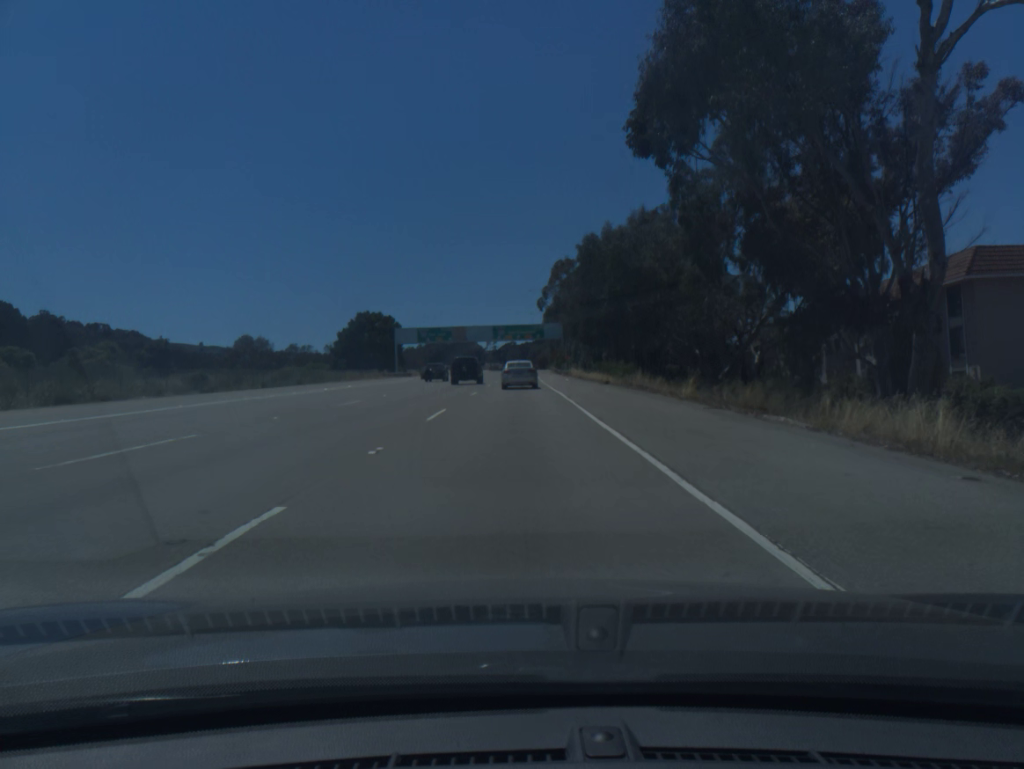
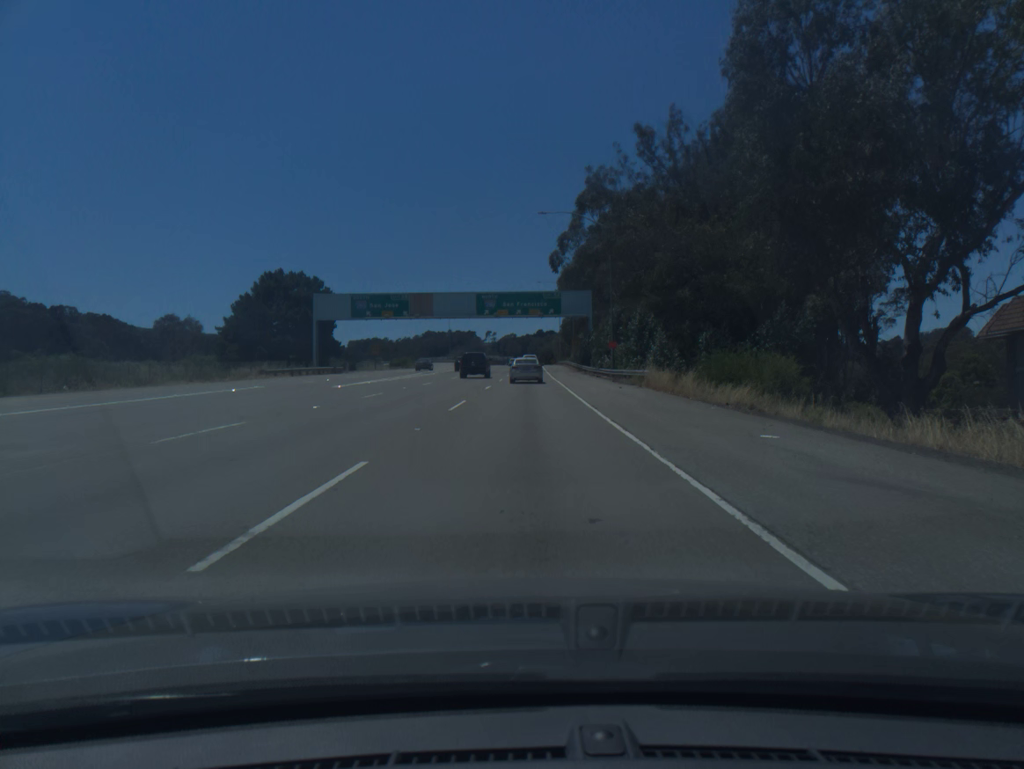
(0.0, +55.5) m; 0°
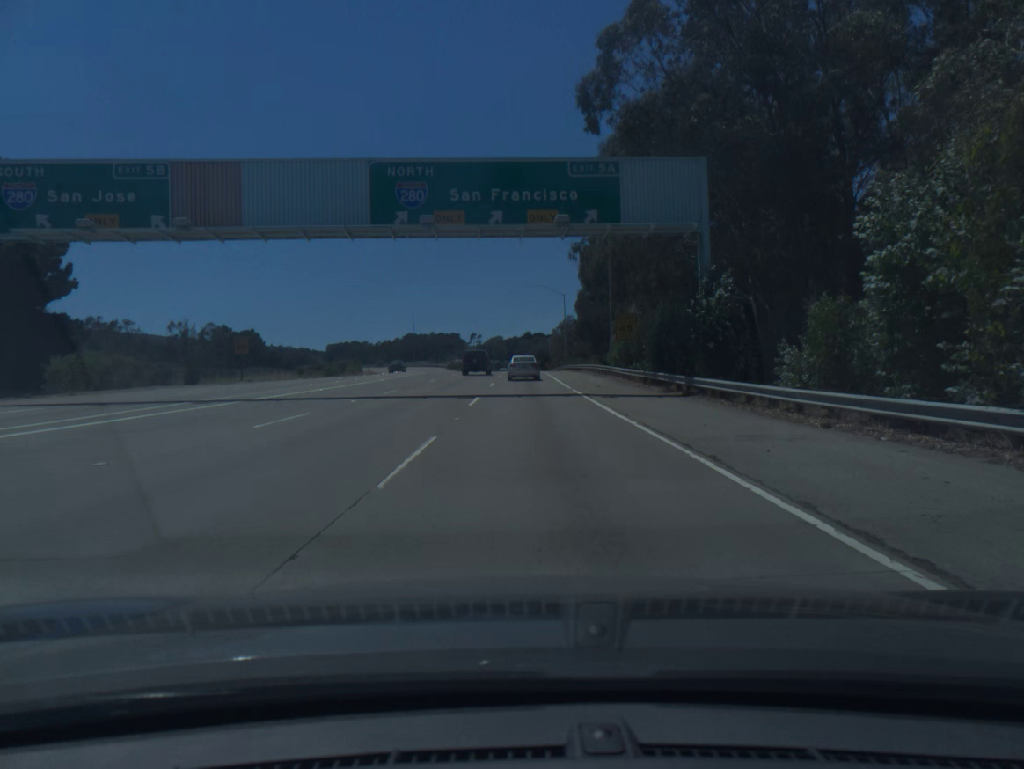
(+0.1, +54.8) m; +1°
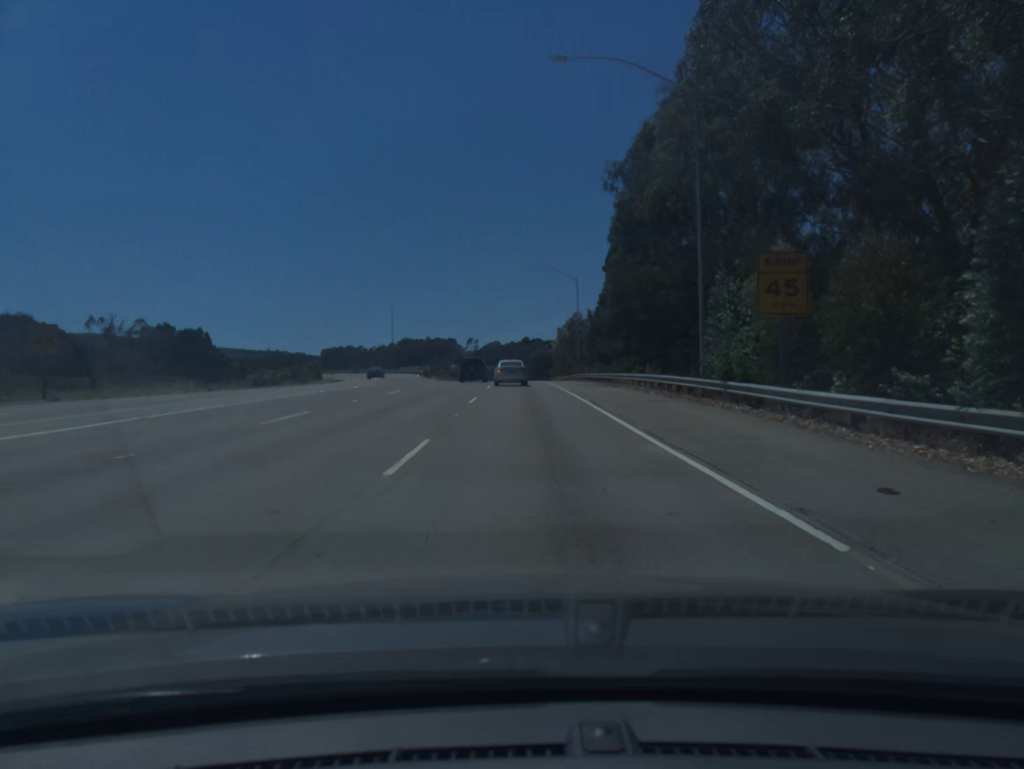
(+0.1, +27.9) m; 0°
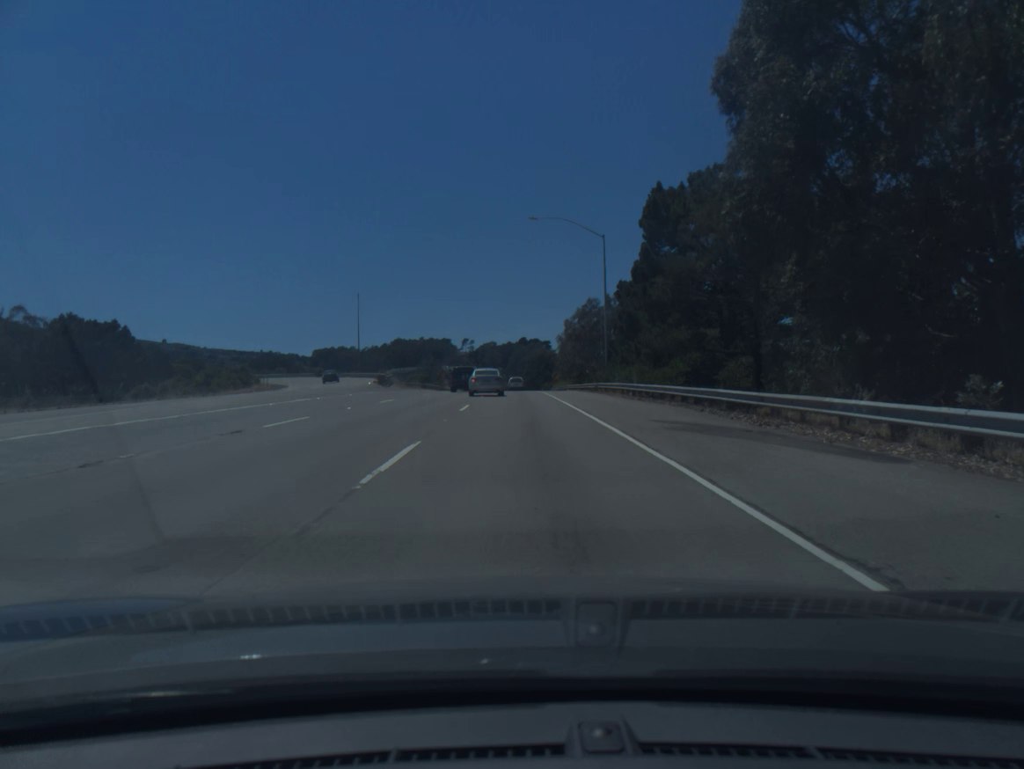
(+0.1, +28.4) m; 0°
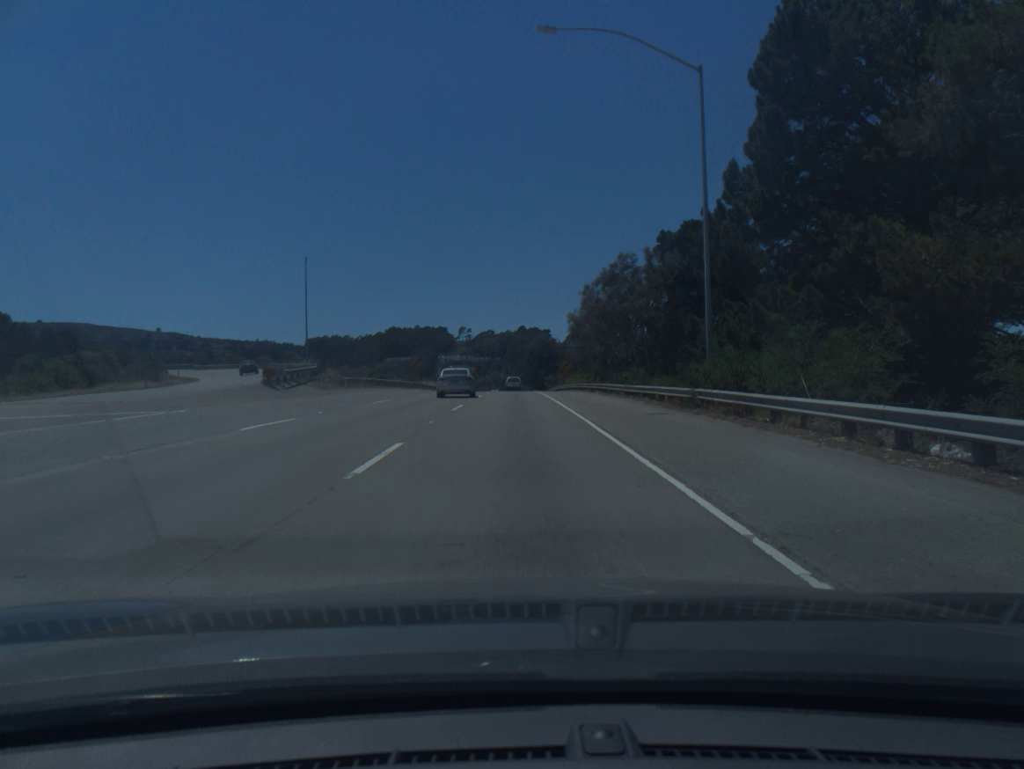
(0.0, +29.1) m; 0°
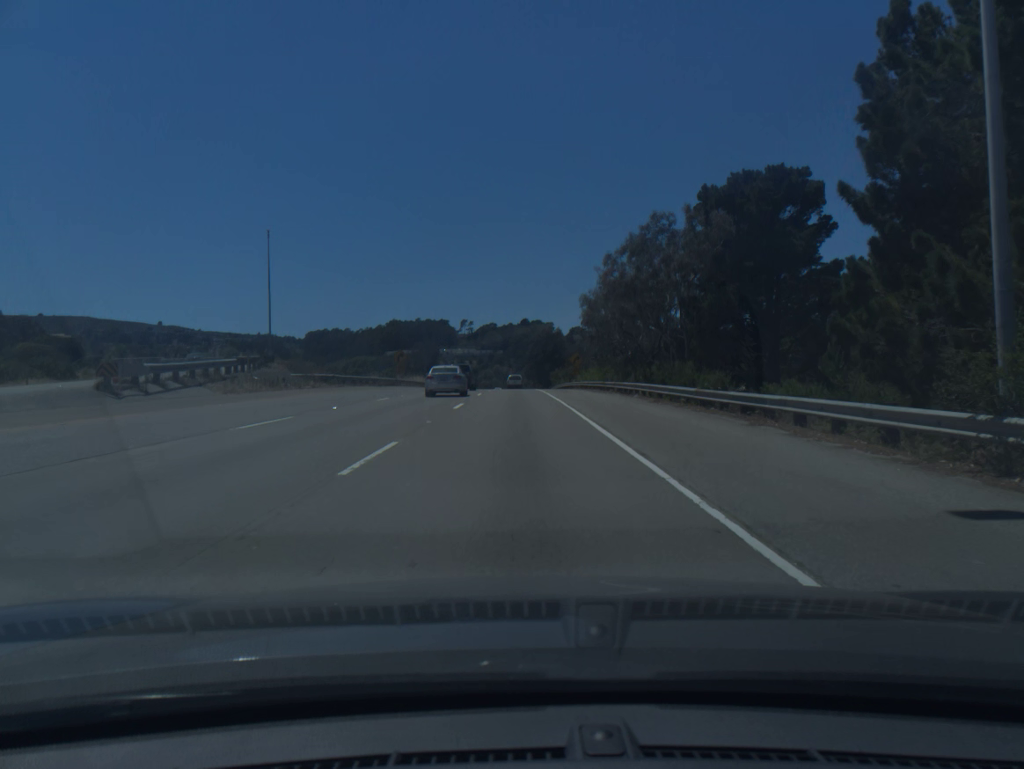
(0.0, +14.9) m; 0°
